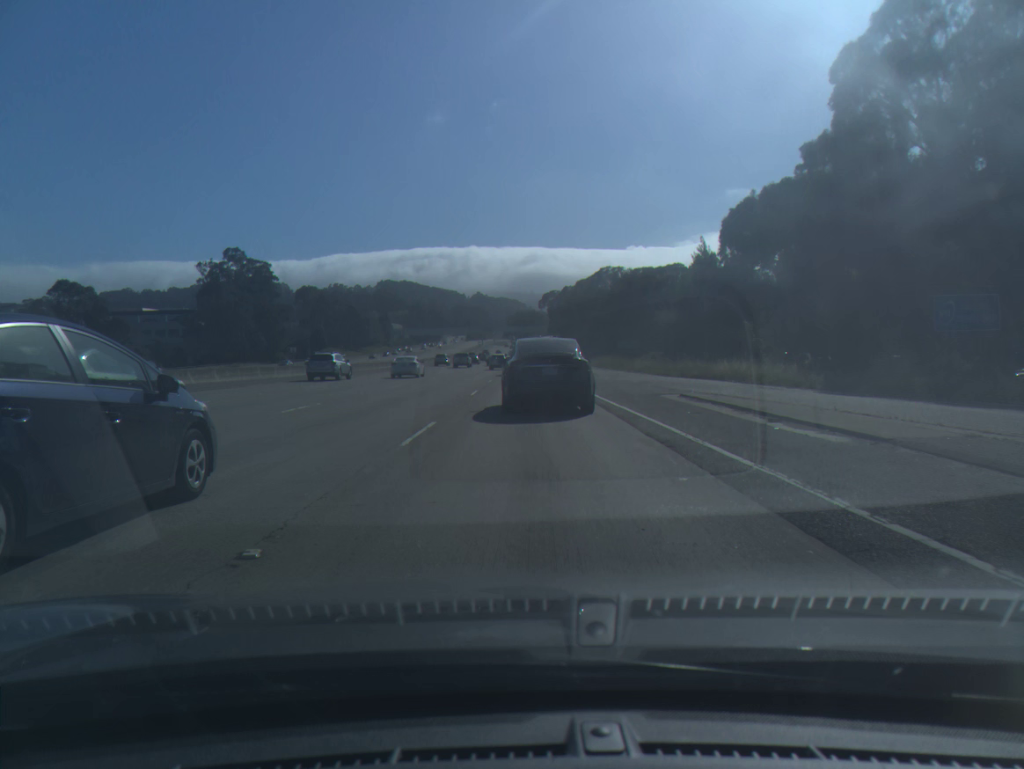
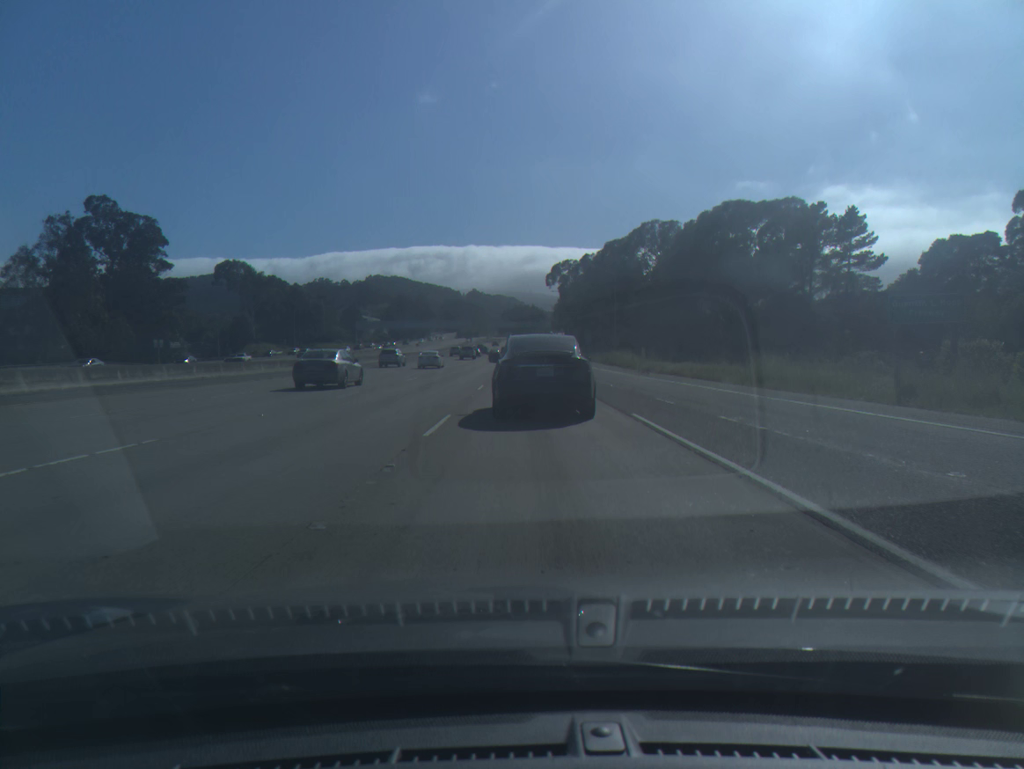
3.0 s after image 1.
(-0.1, +68.9) m; 0°
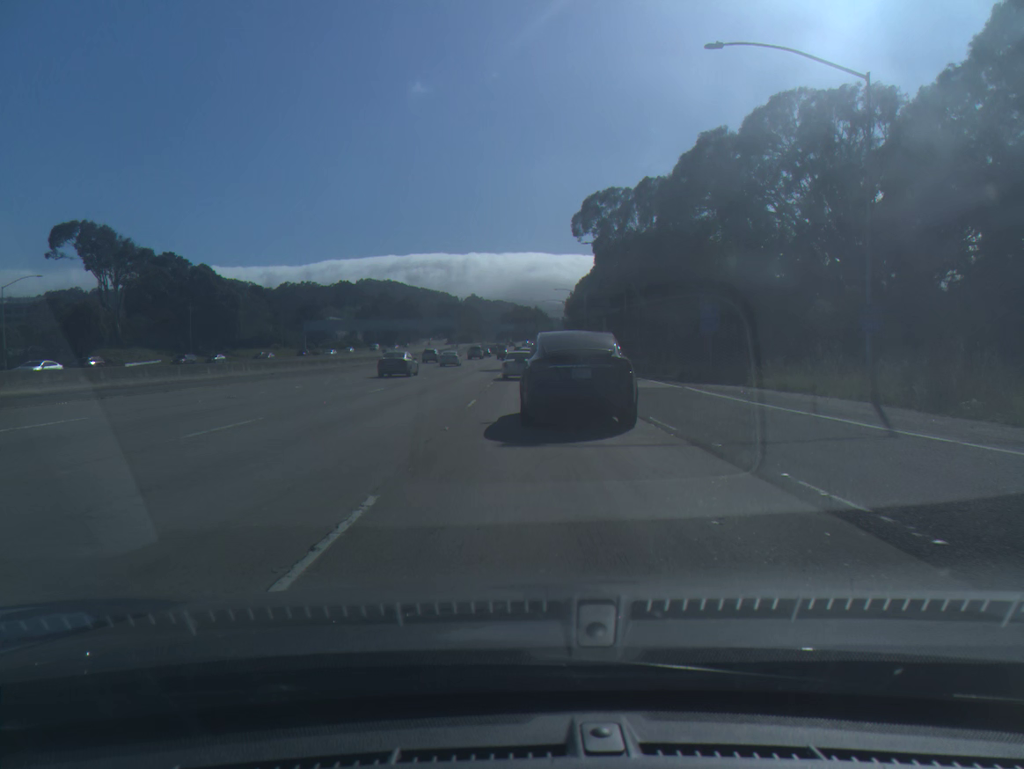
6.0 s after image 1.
(-0.1, +68.3) m; 0°
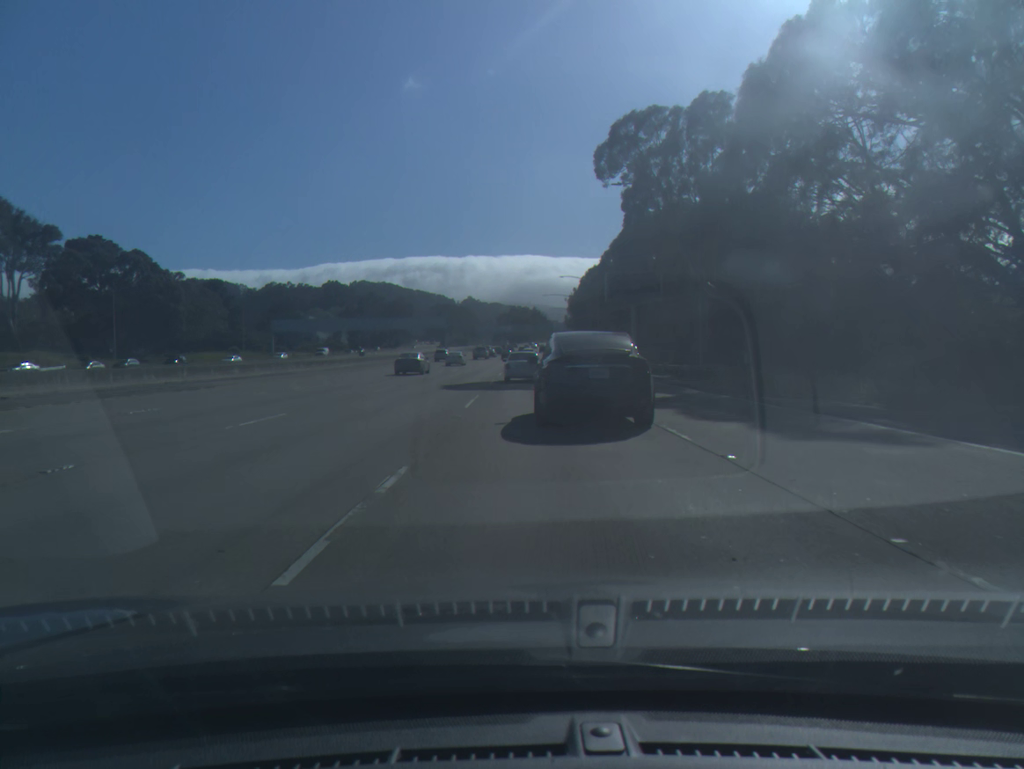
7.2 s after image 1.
(0.0, +26.7) m; 0°
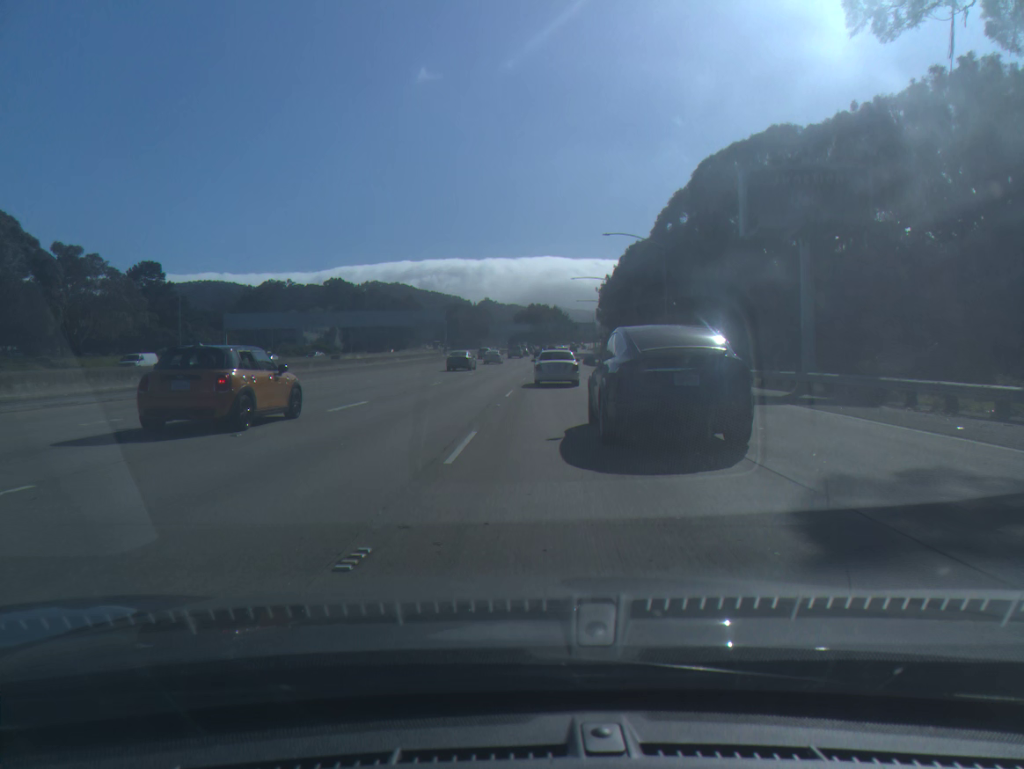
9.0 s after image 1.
(-0.2, +40.0) m; -1°
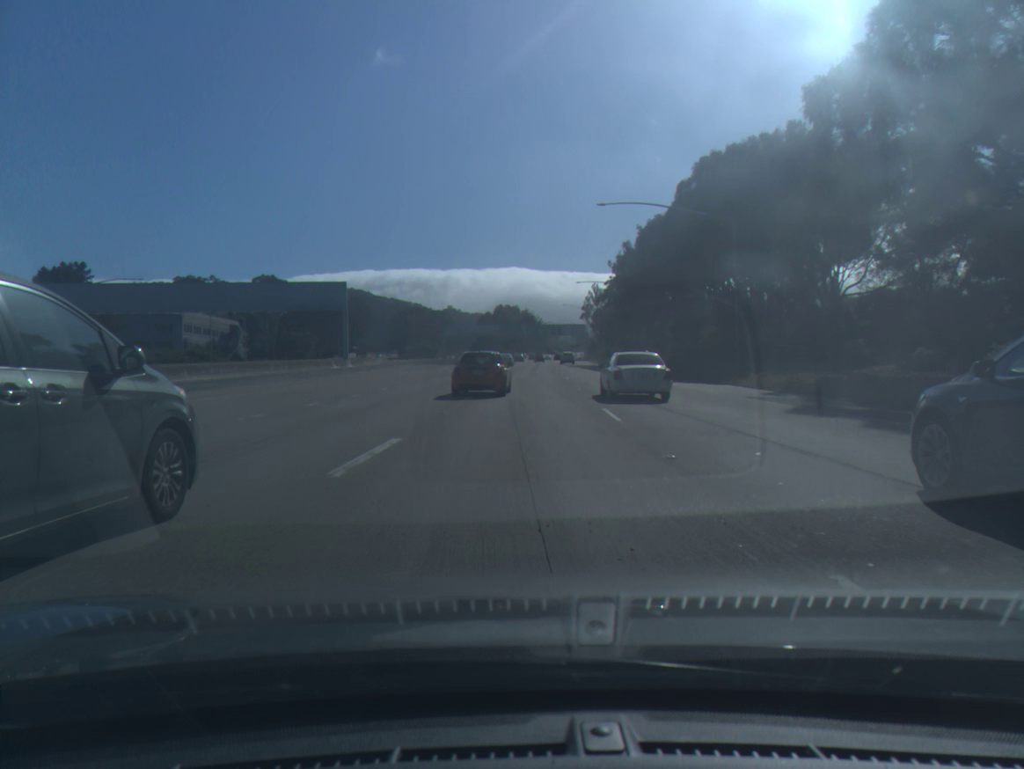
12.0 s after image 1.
(-0.1, +67.6) m; +3°
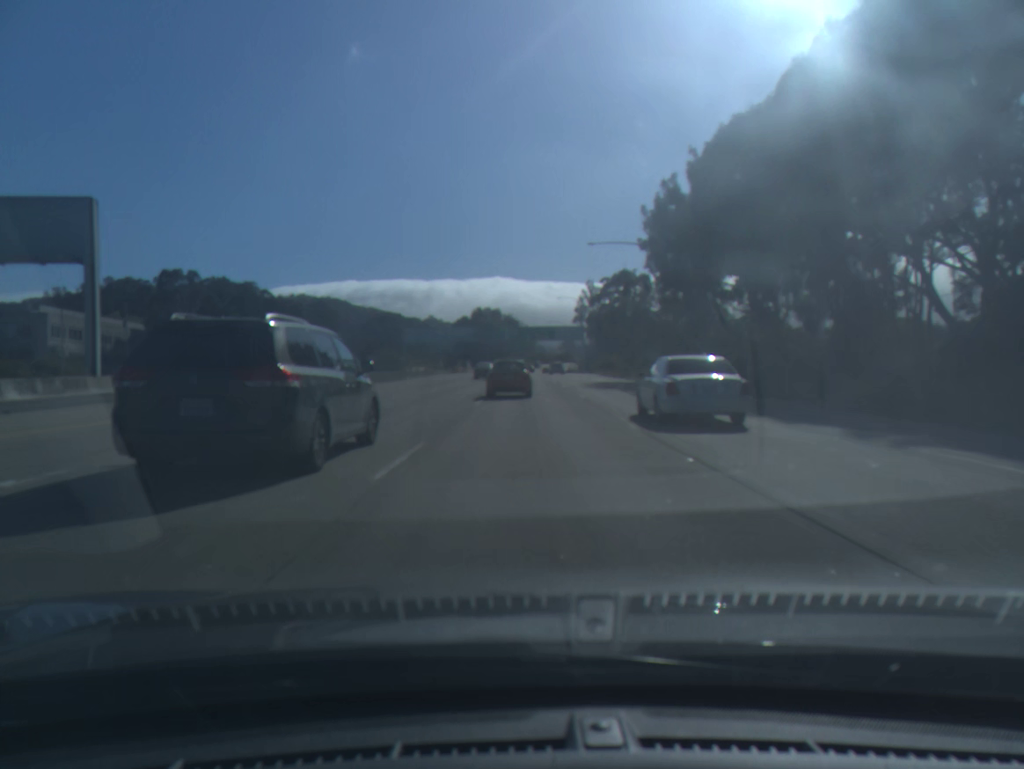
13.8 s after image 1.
(+0.7, +43.2) m; +1°
